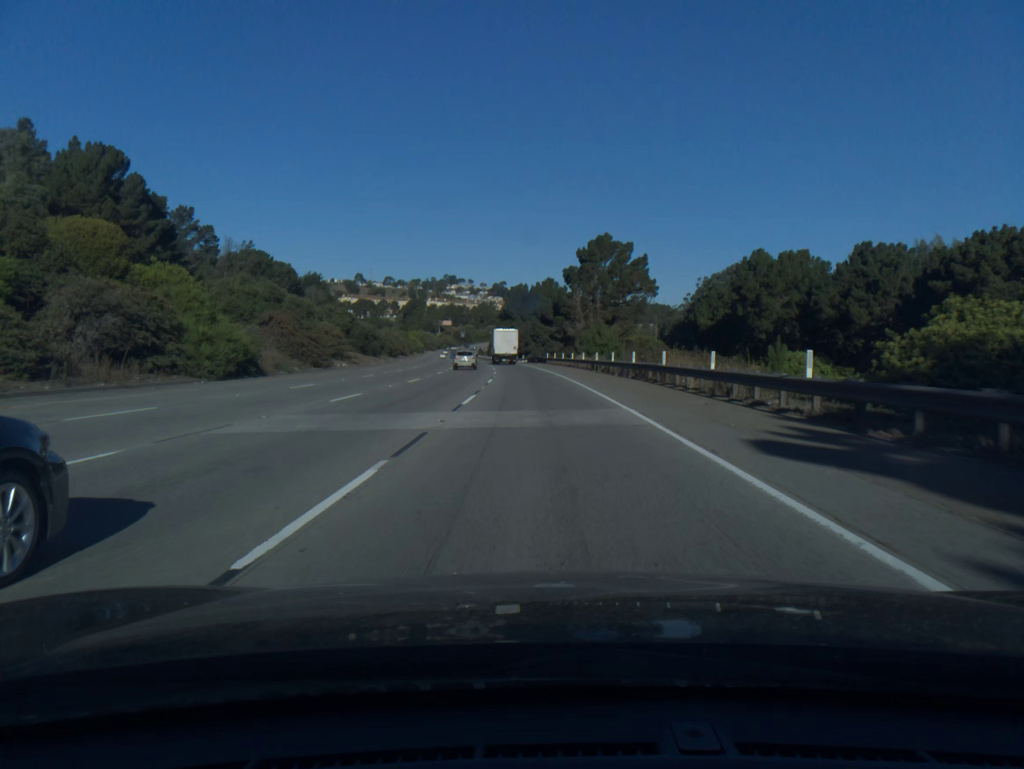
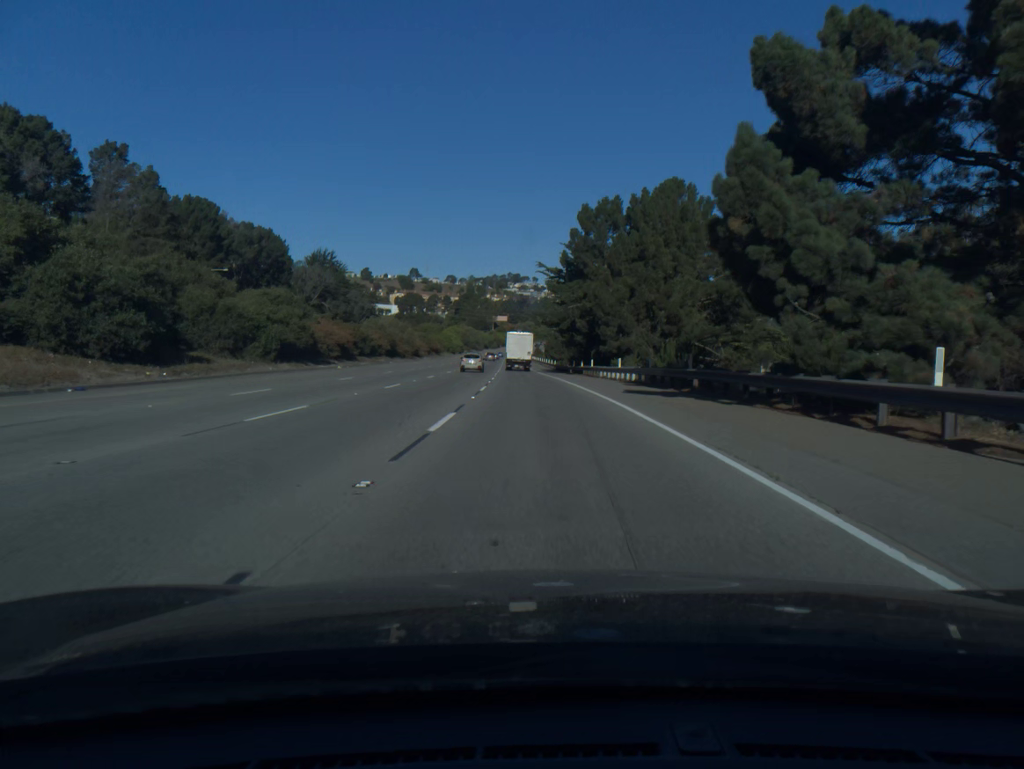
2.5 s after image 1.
(-3.5, +80.0) m; -5°
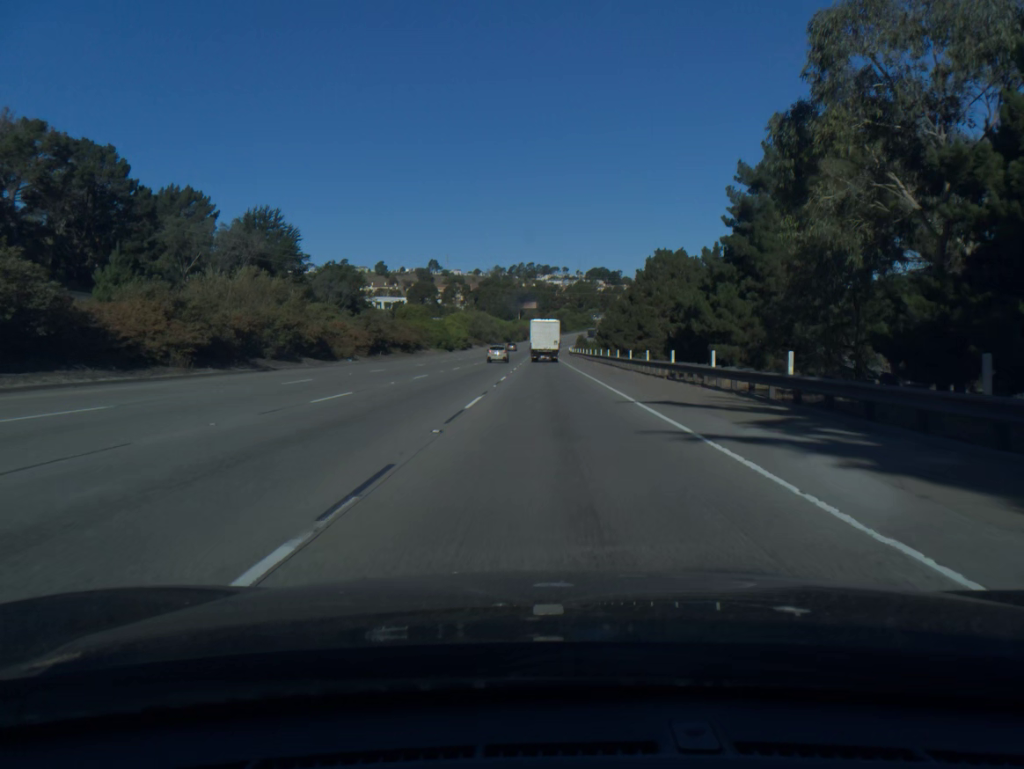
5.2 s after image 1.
(-2.8, +84.2) m; -2°
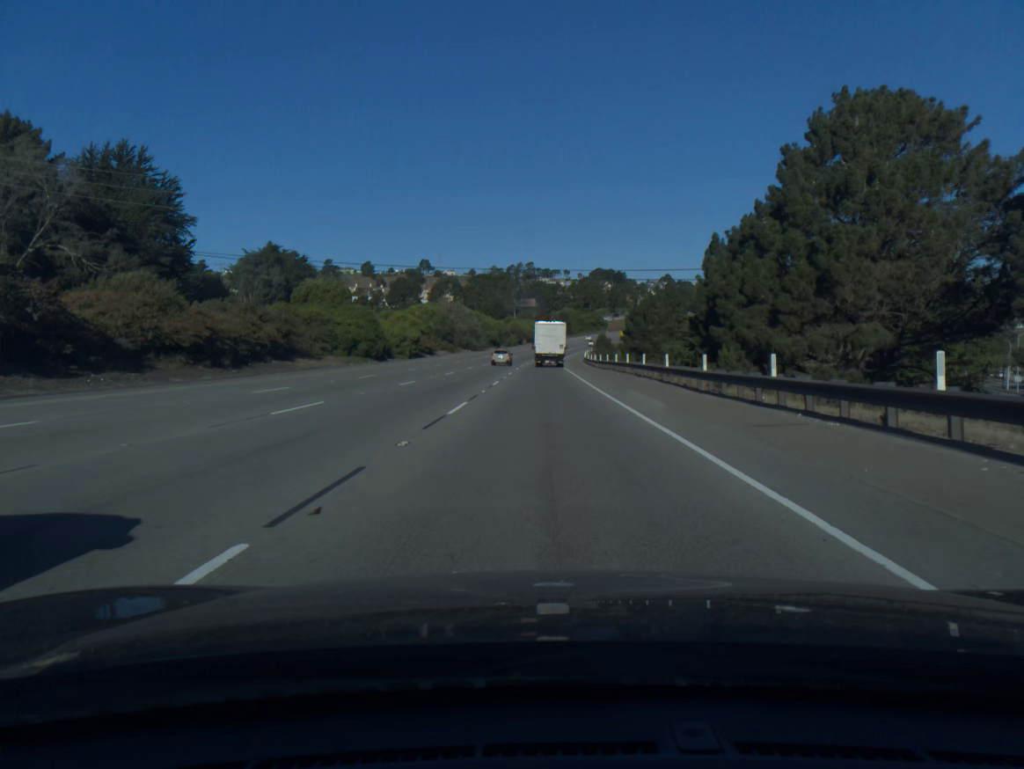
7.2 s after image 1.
(+0.2, +60.2) m; 0°
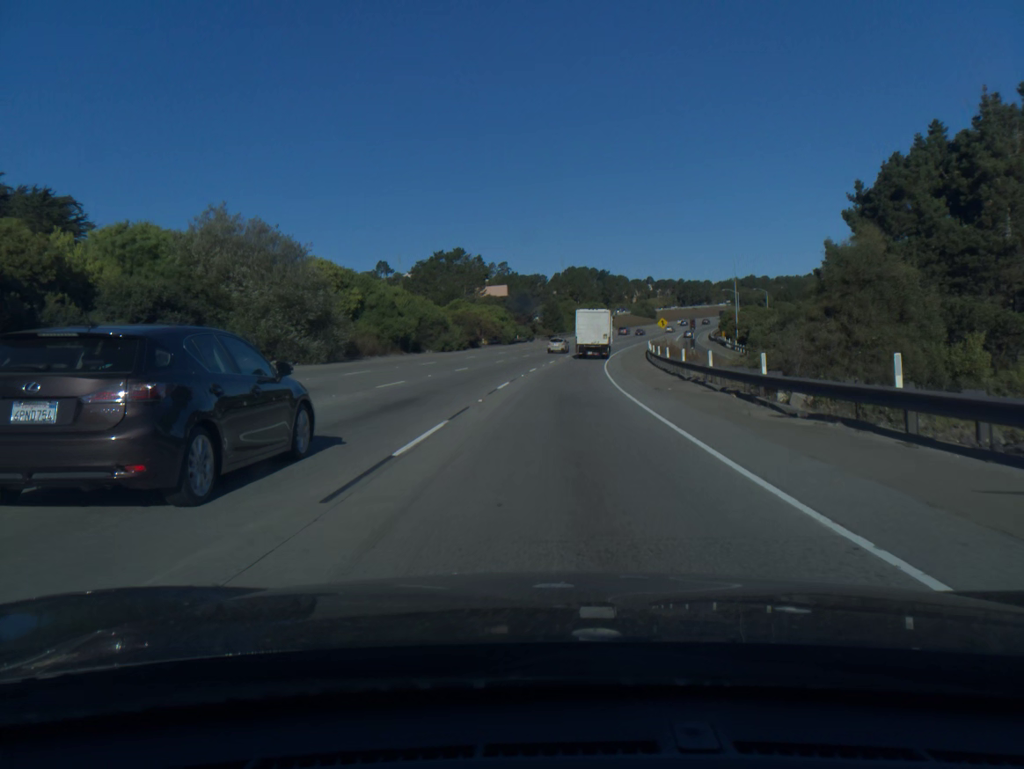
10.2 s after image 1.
(+0.2, +93.9) m; +2°
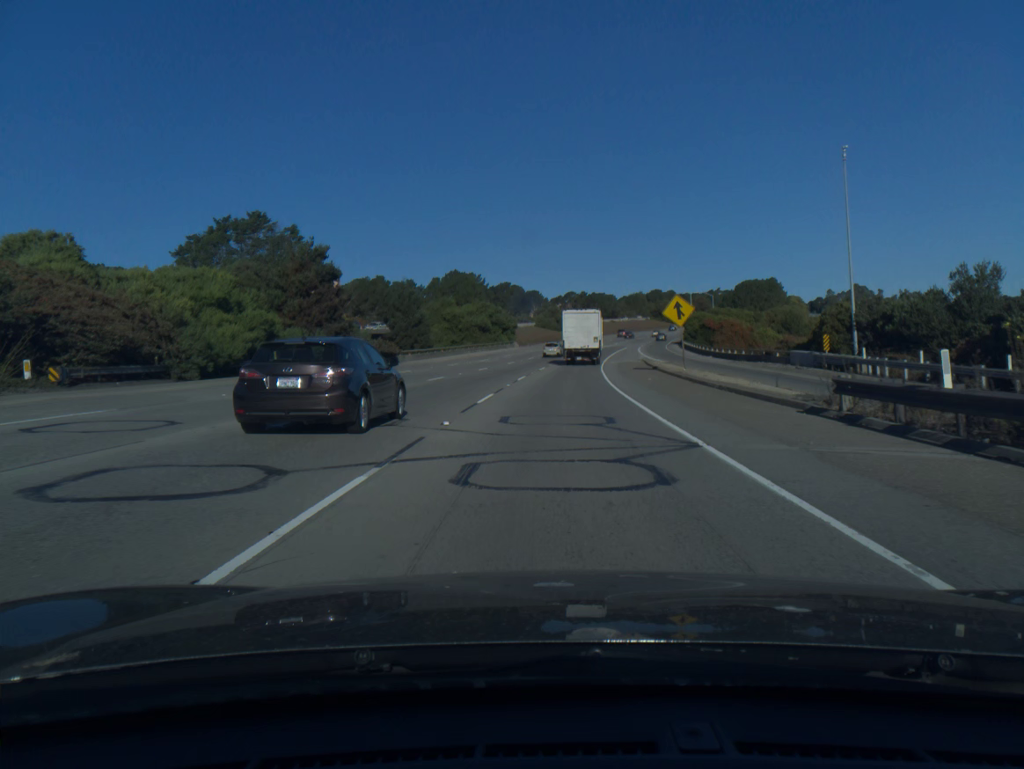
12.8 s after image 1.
(+5.0, +77.9) m; +8°
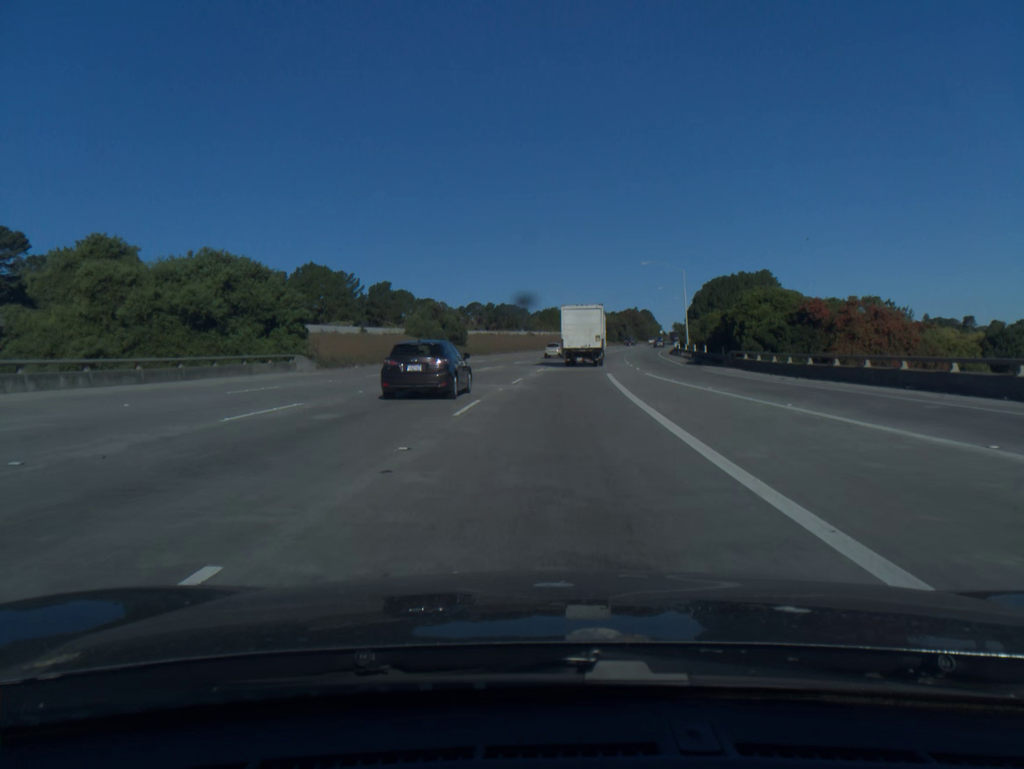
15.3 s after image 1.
(+4.4, +75.5) m; +7°
